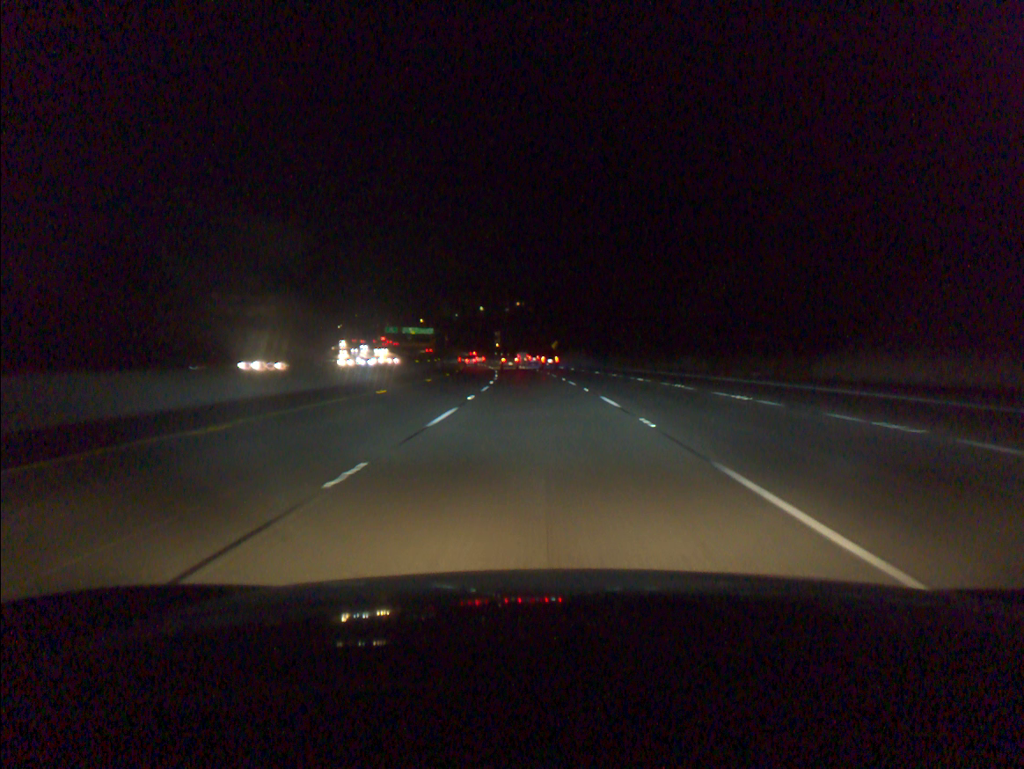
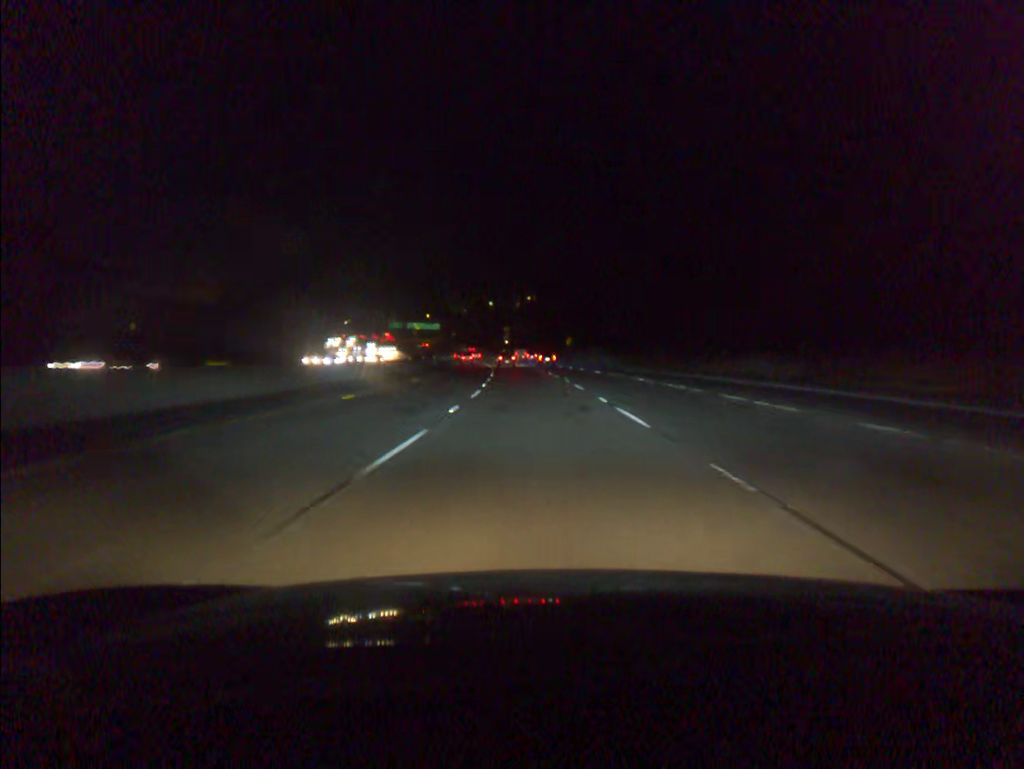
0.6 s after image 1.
(-0.1, +19.5) m; -1°
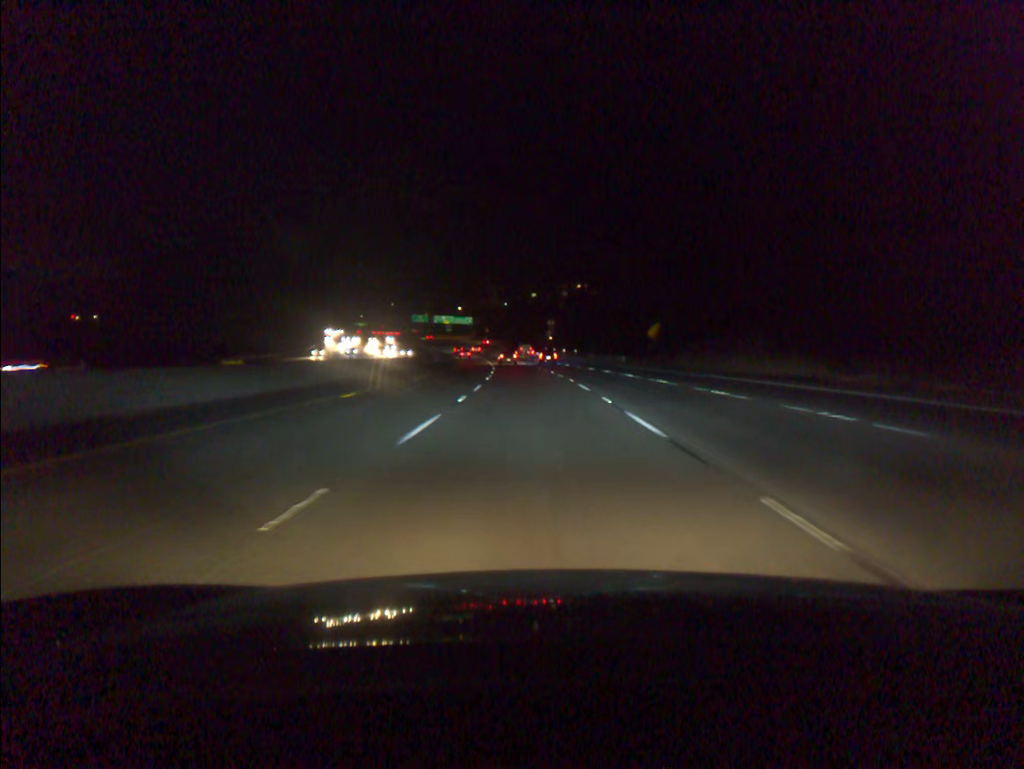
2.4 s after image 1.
(-1.7, +58.4) m; -3°
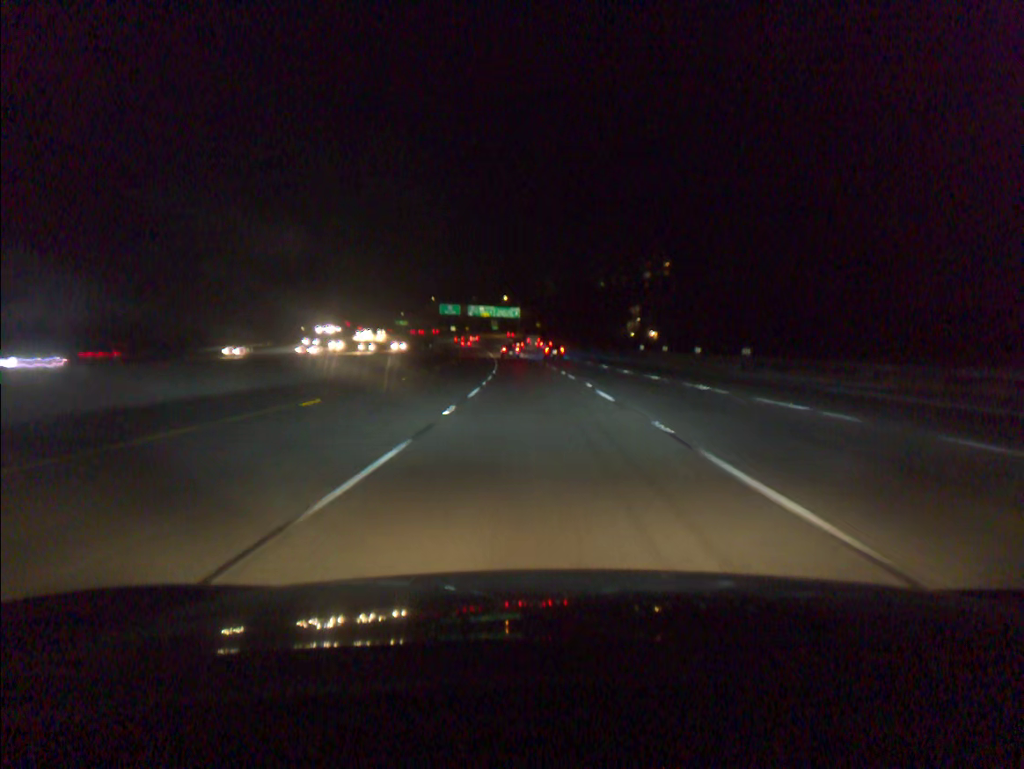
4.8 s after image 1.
(-3.0, +77.9) m; -4°
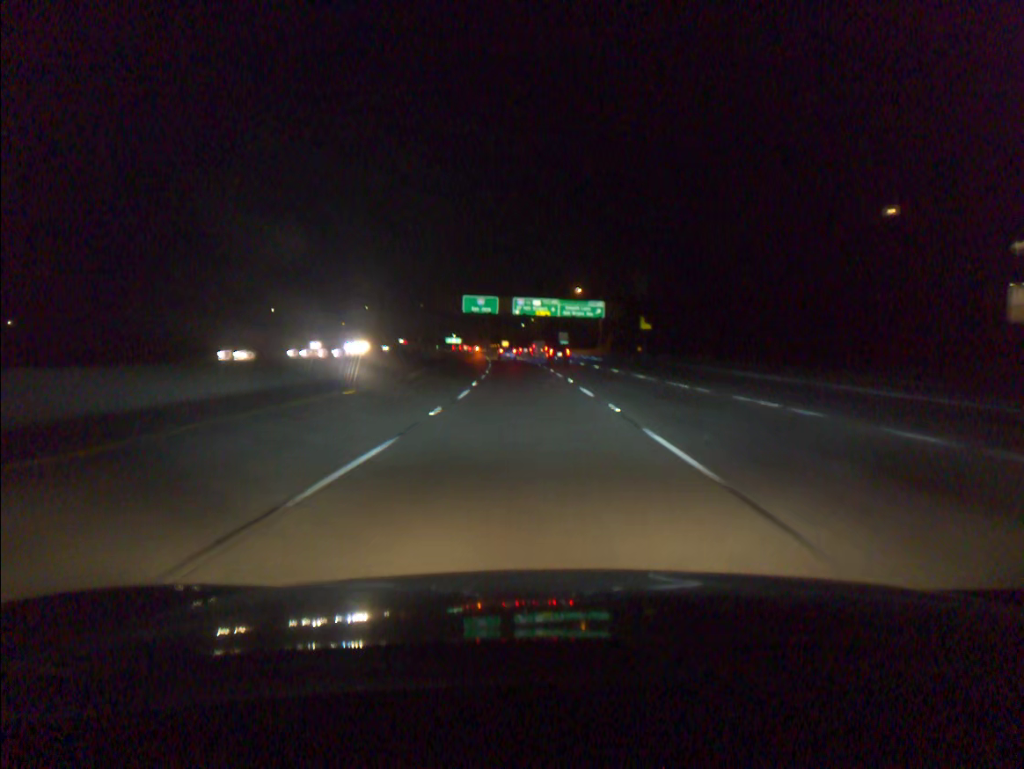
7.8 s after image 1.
(-4.2, +97.0) m; -5°
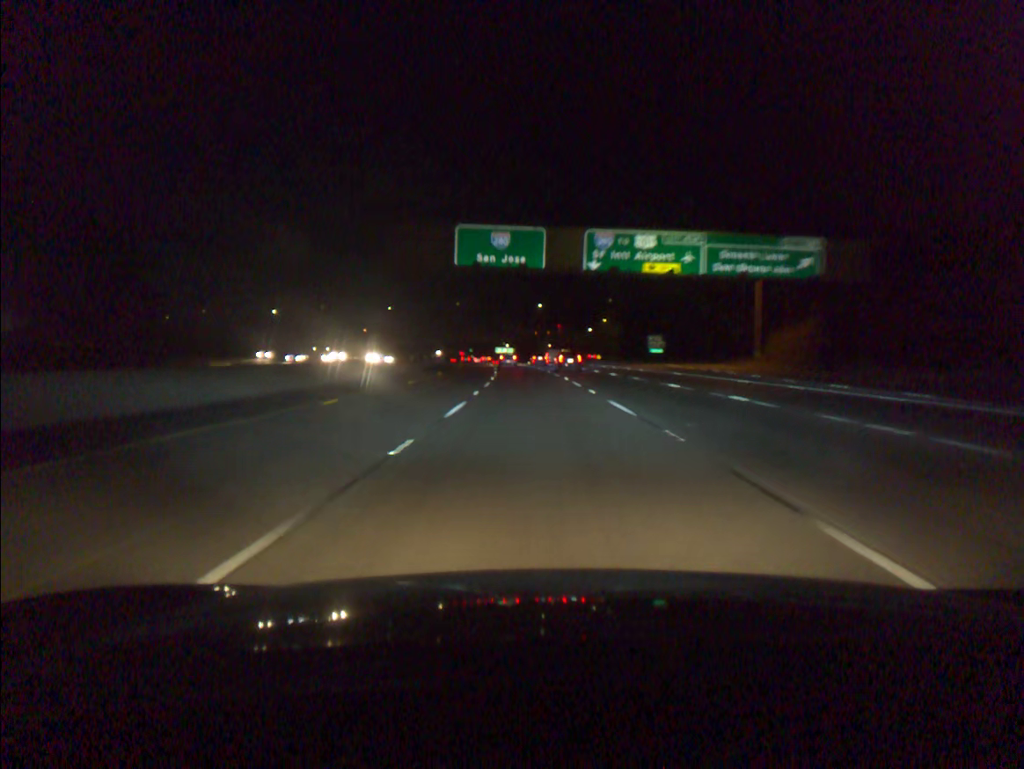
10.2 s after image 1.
(-3.3, +76.9) m; -5°
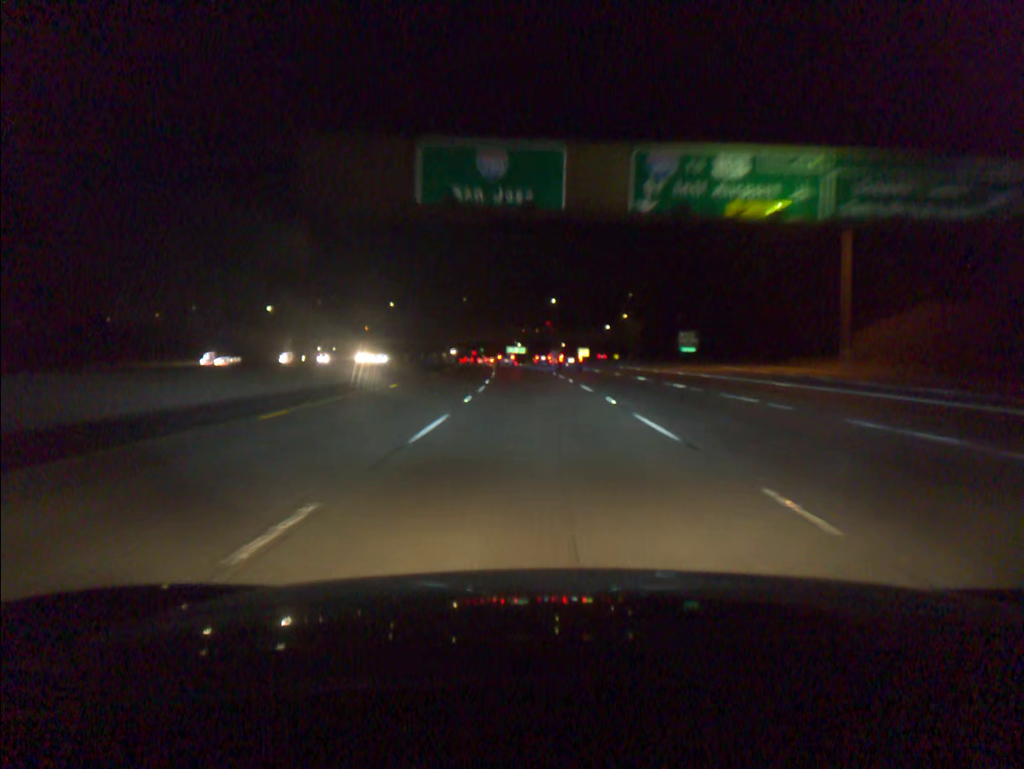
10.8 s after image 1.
(-0.2, +19.2) m; -1°
